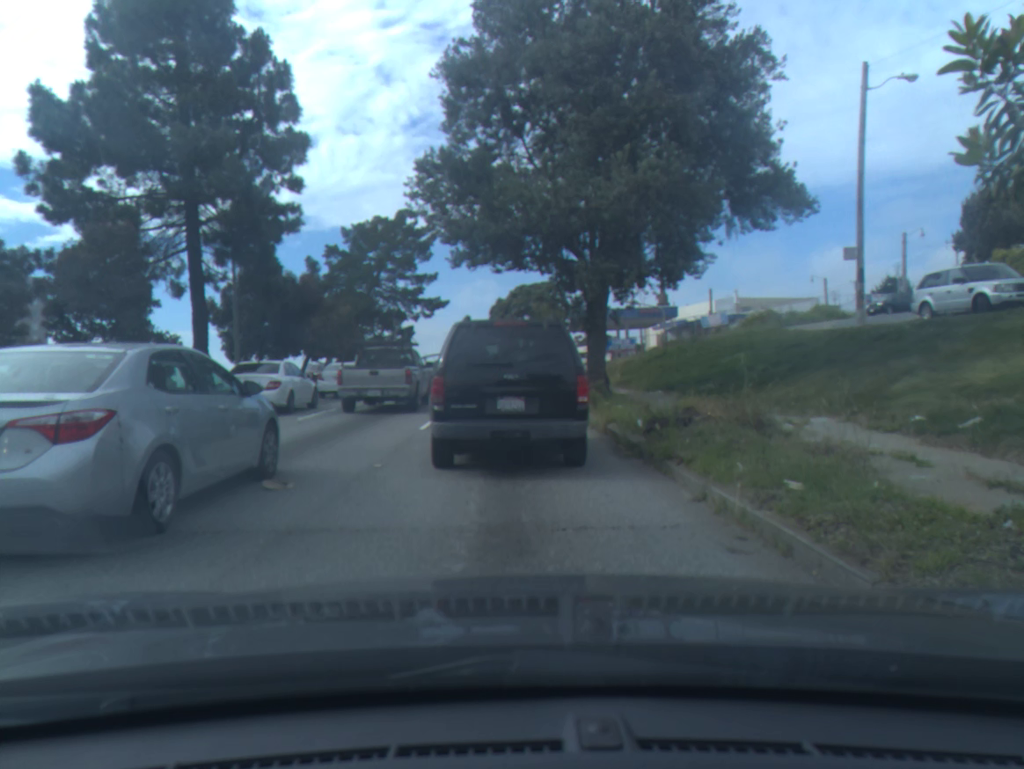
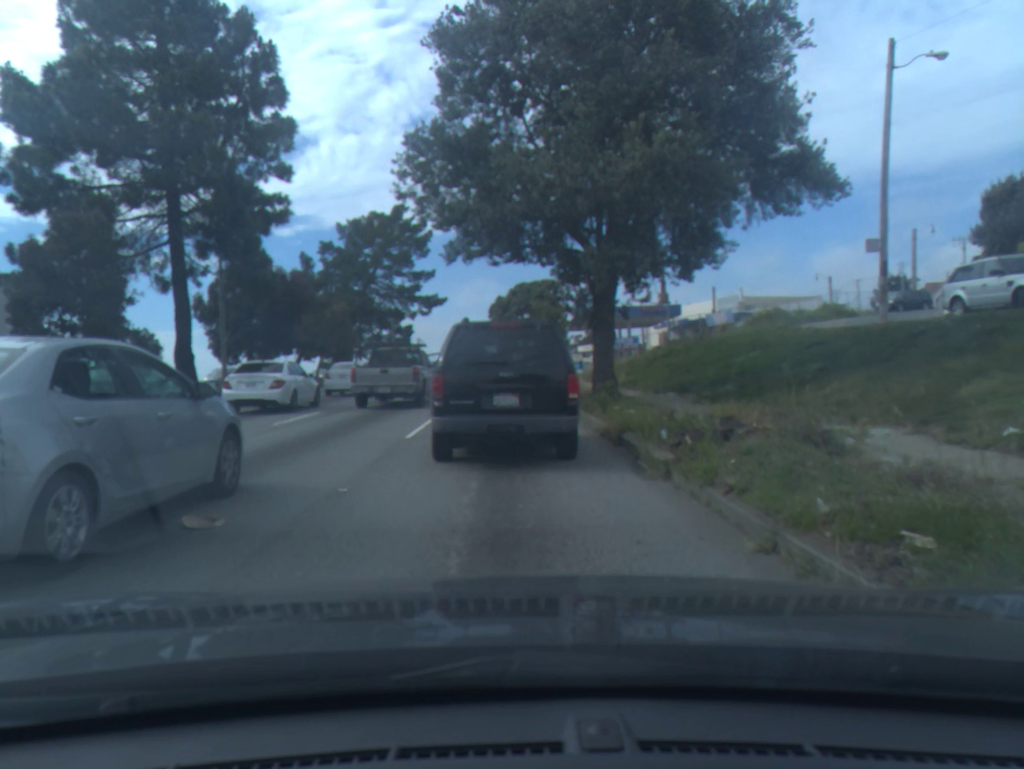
(0.0, +1.8) m; -1°
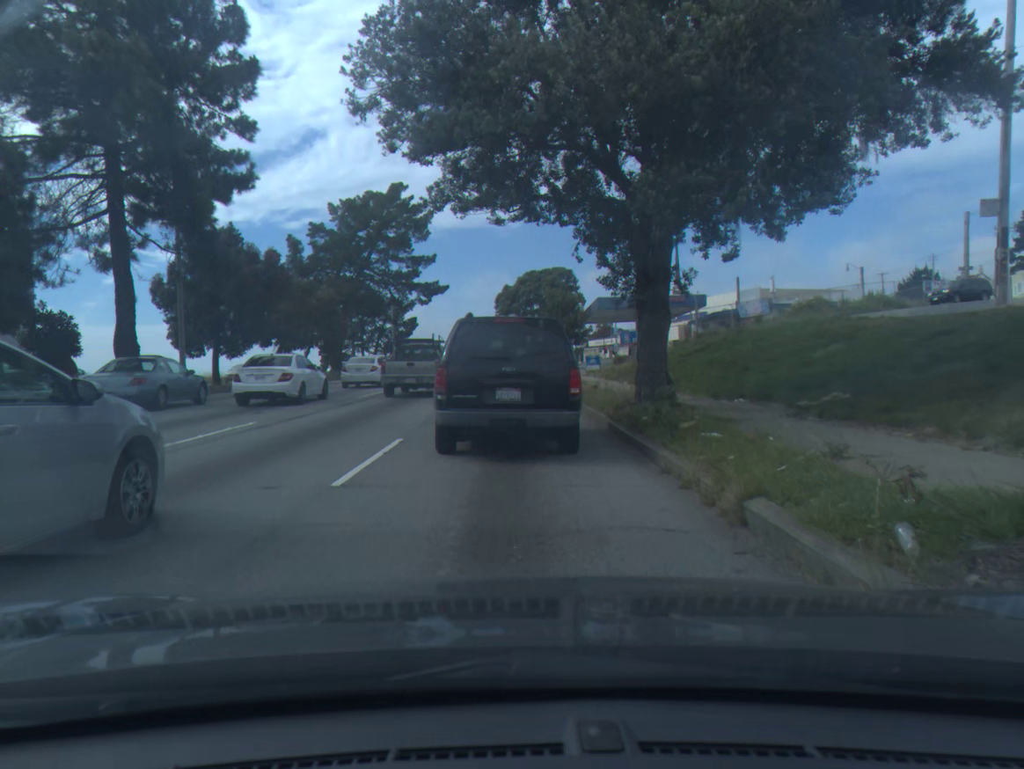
(0.0, +5.5) m; 0°
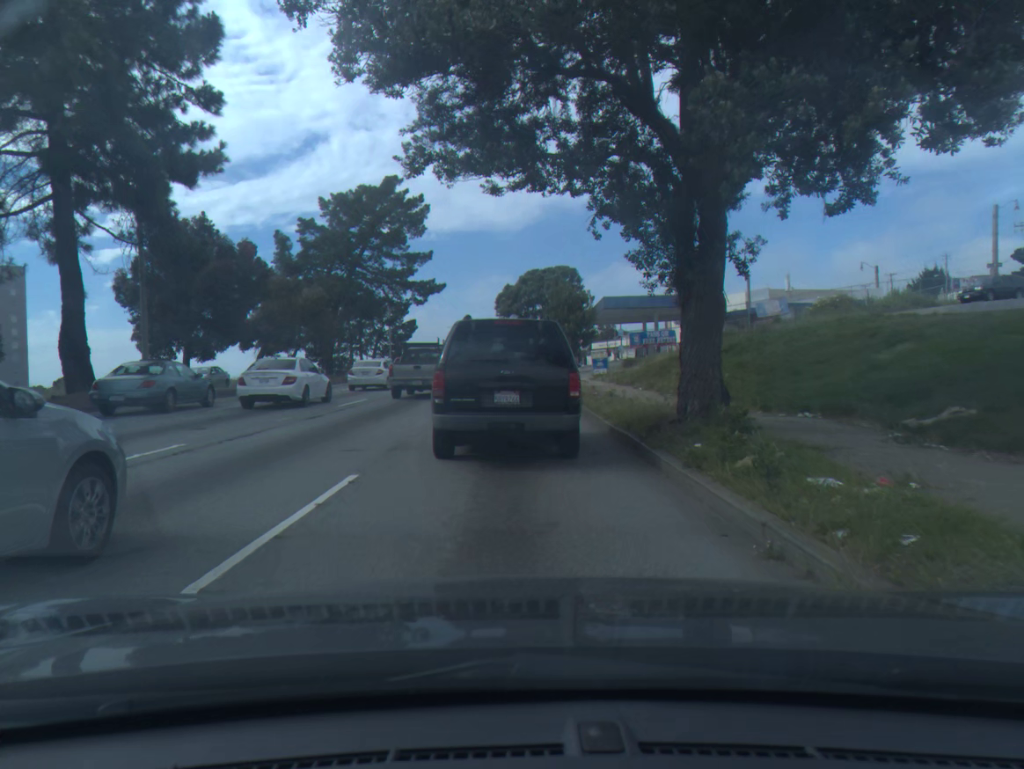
(0.0, +3.4) m; 0°
